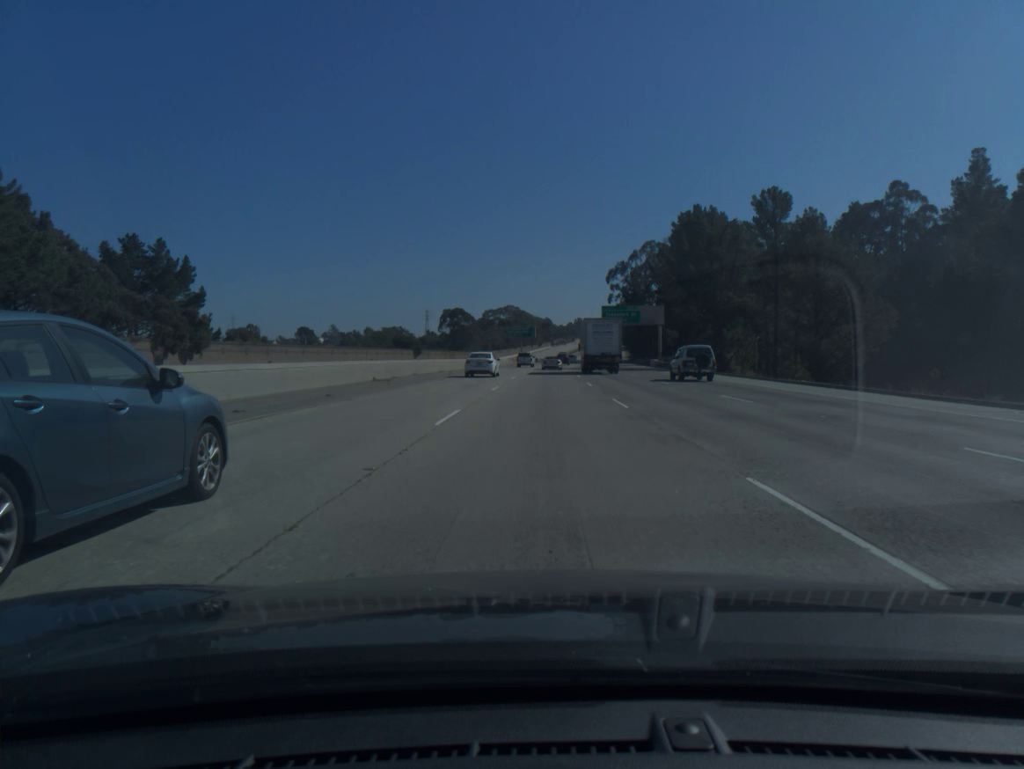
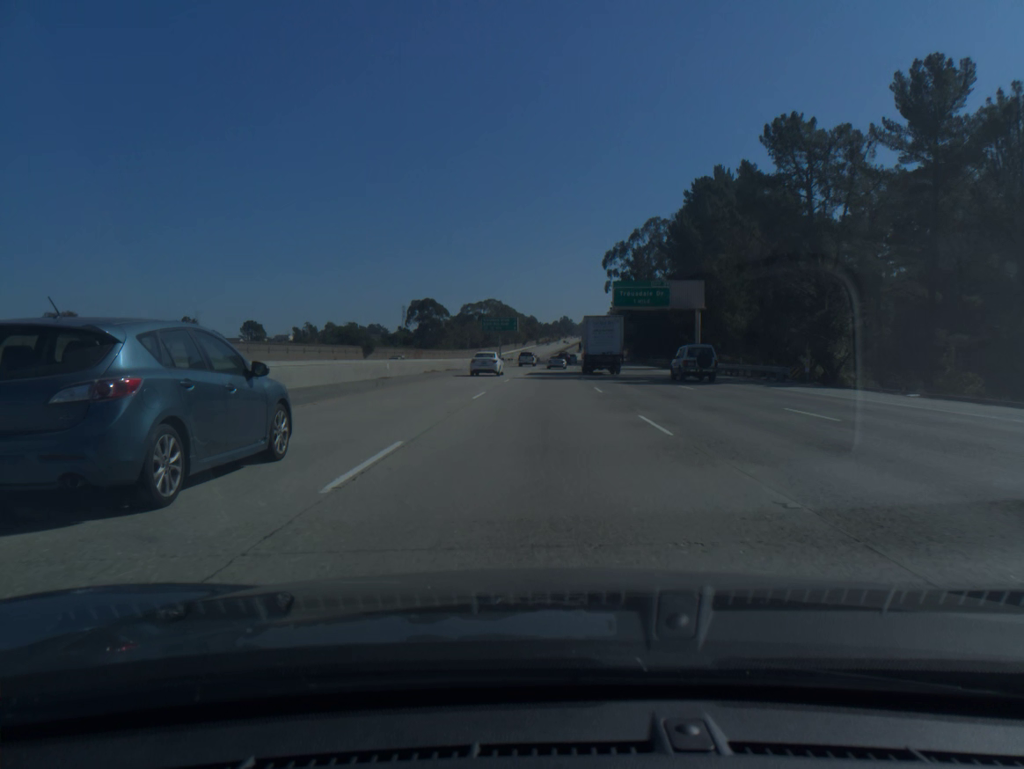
(+0.3, +35.9) m; +1°
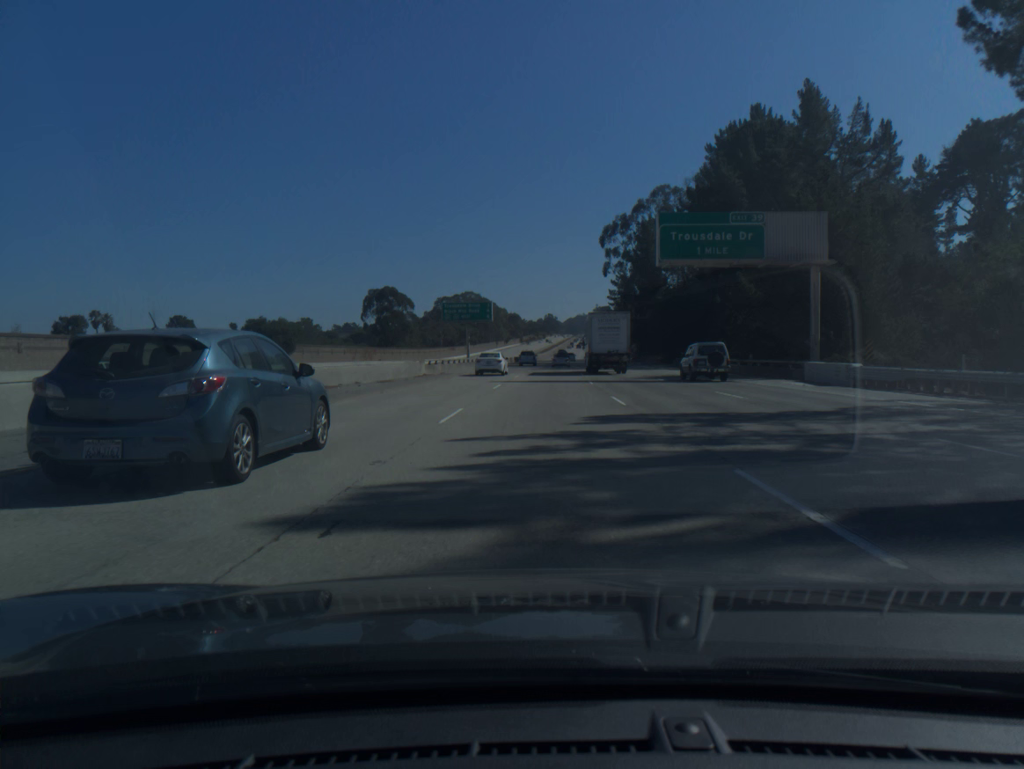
(+0.4, +36.5) m; +1°
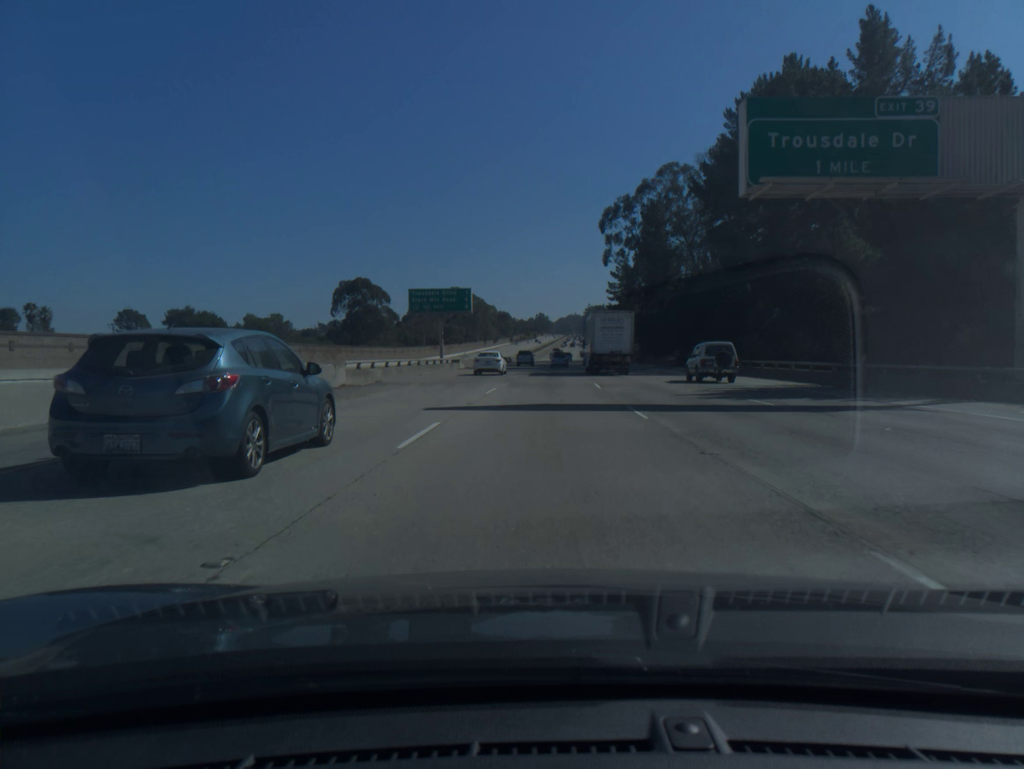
(+0.1, +18.5) m; +1°
